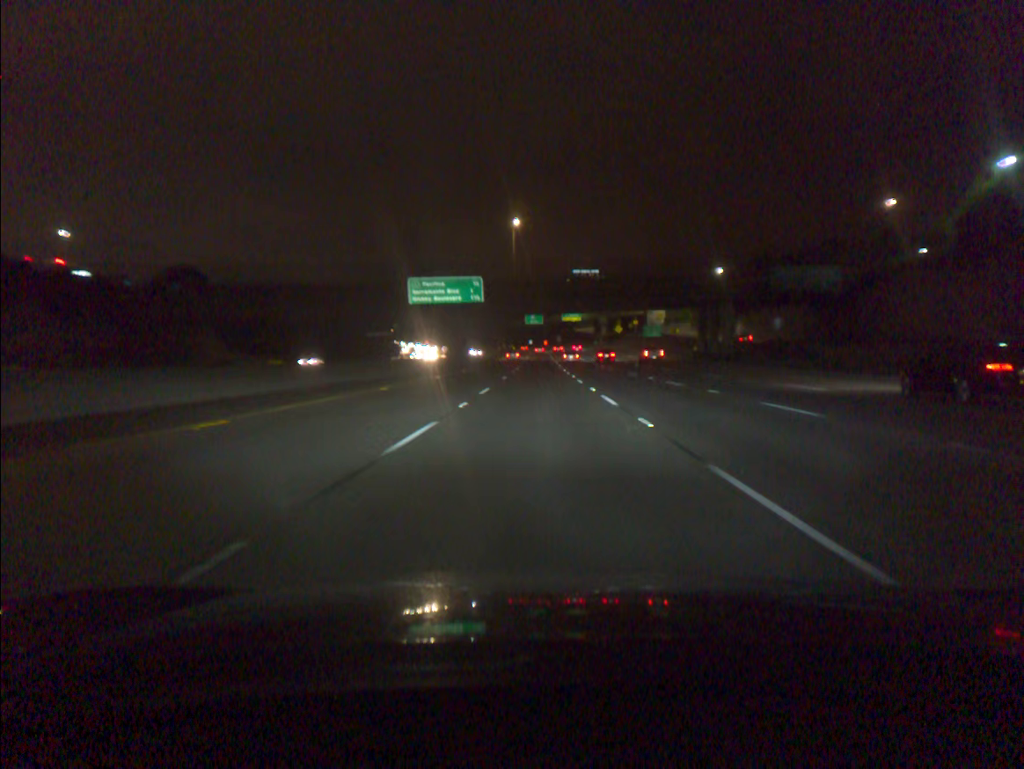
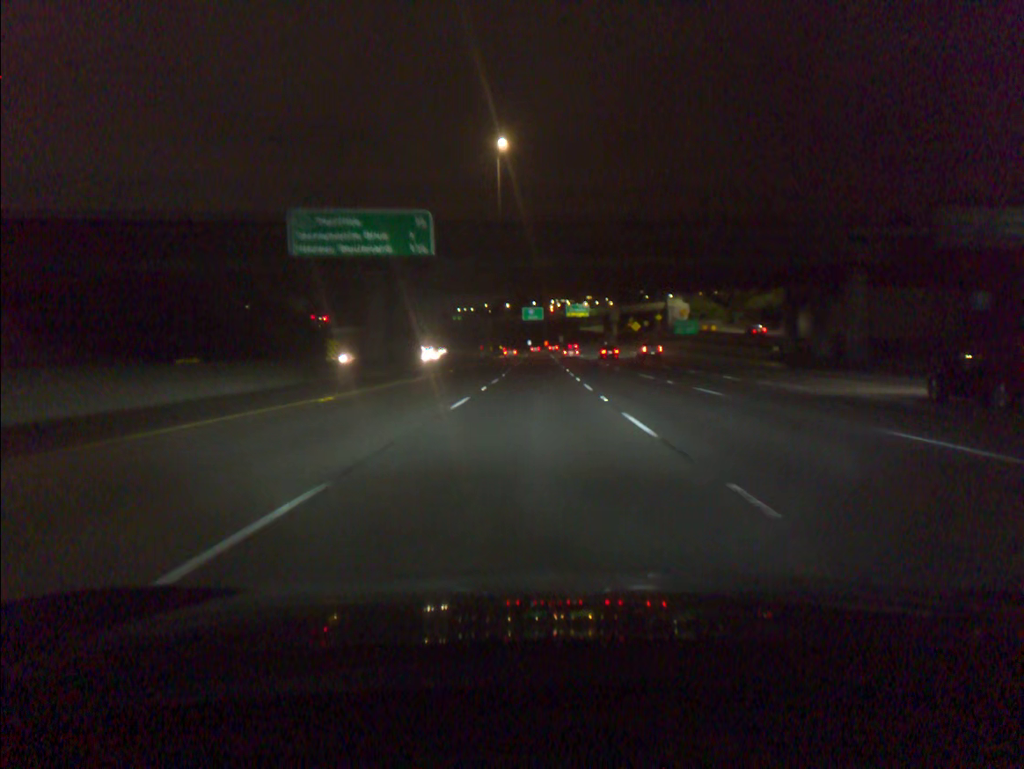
(+0.1, +36.2) m; 0°
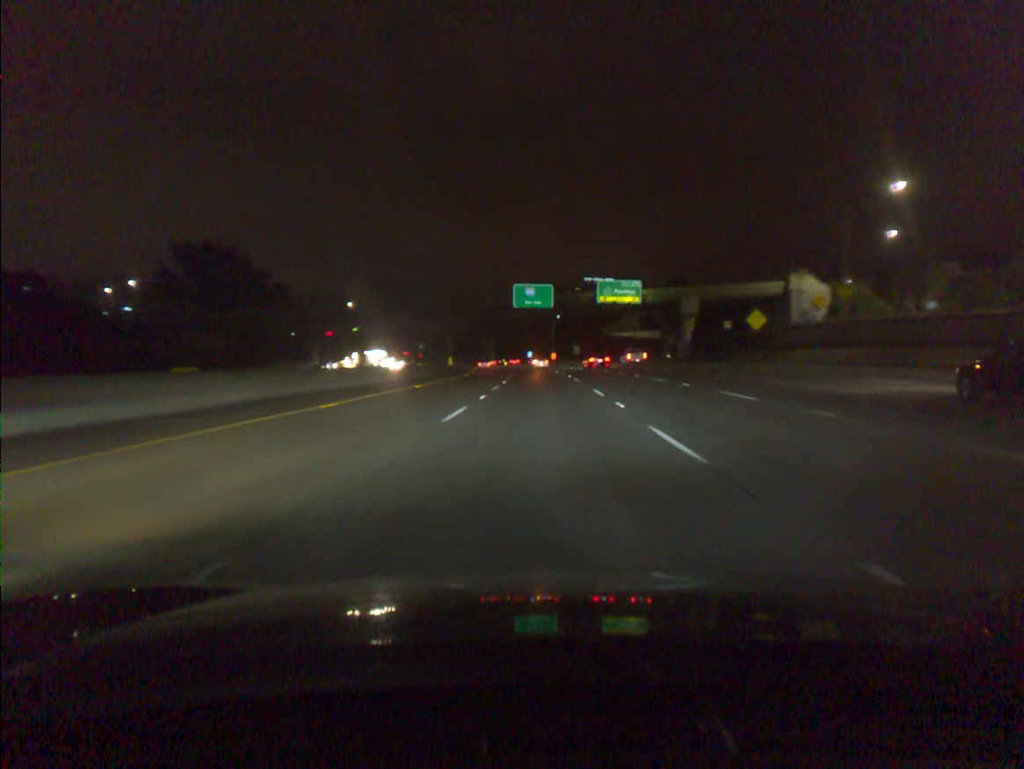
(-0.3, +90.4) m; 0°
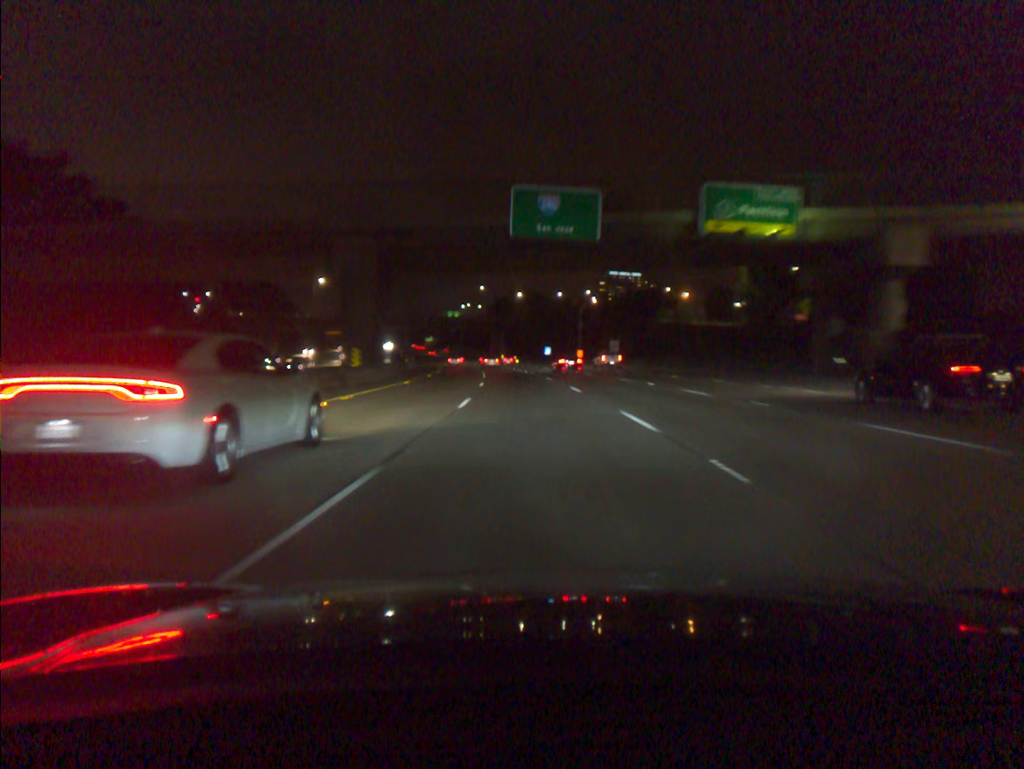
(-0.4, +54.6) m; -1°
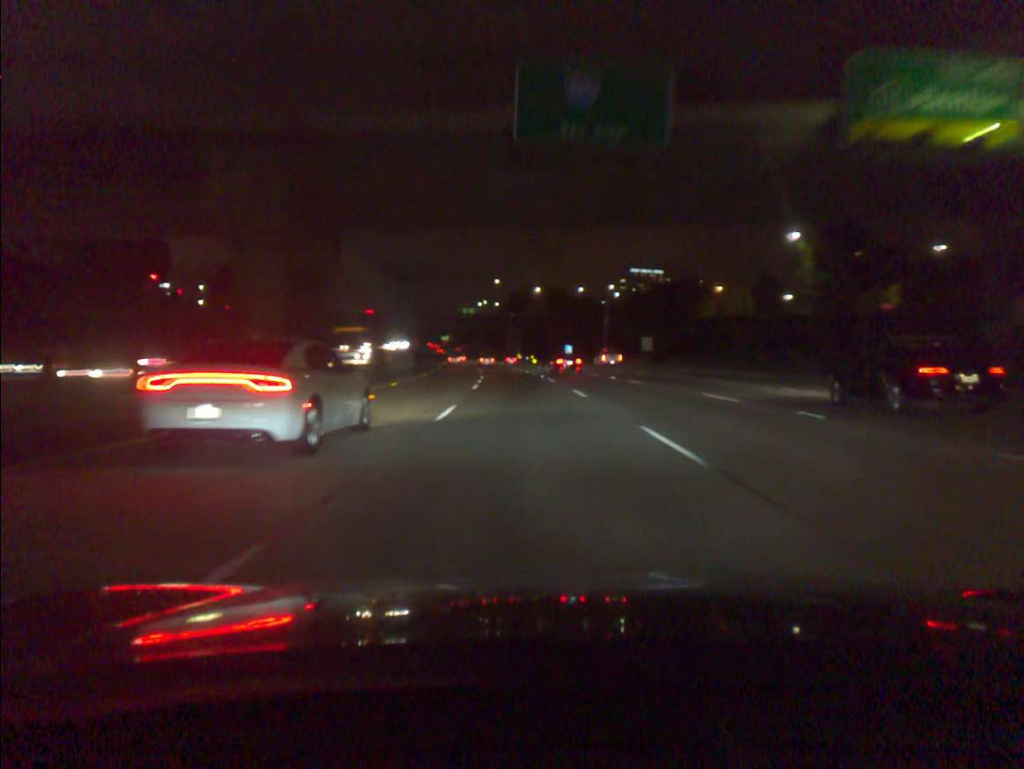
(-0.2, +18.3) m; -1°
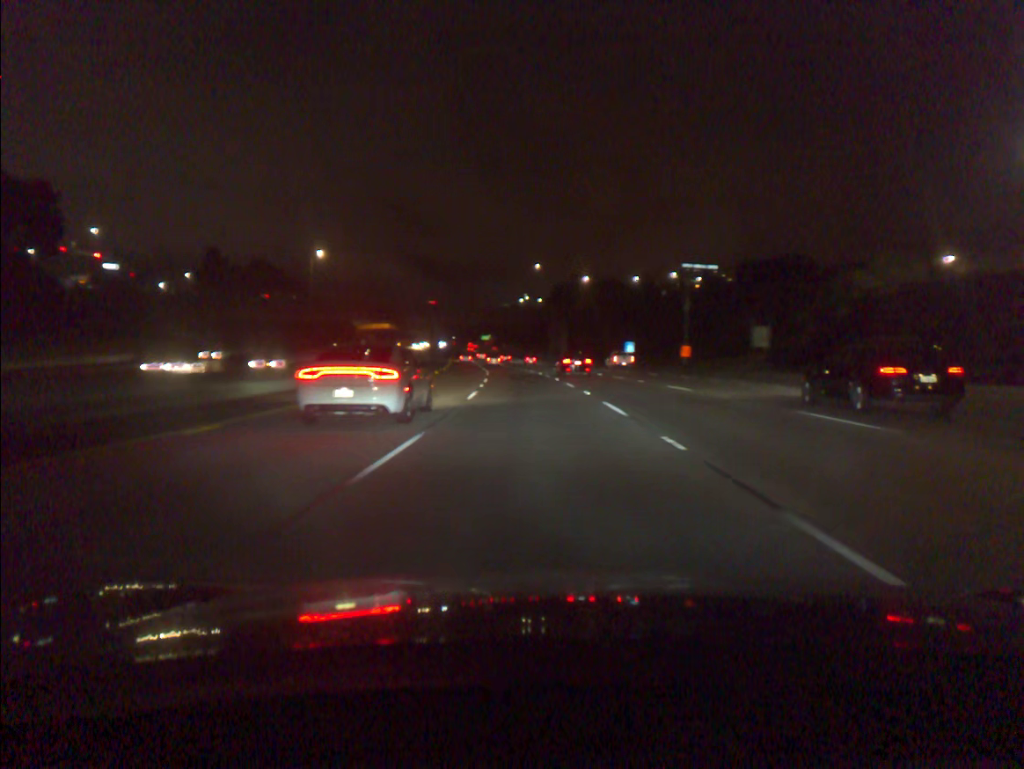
(-1.0, +36.6) m; -3°
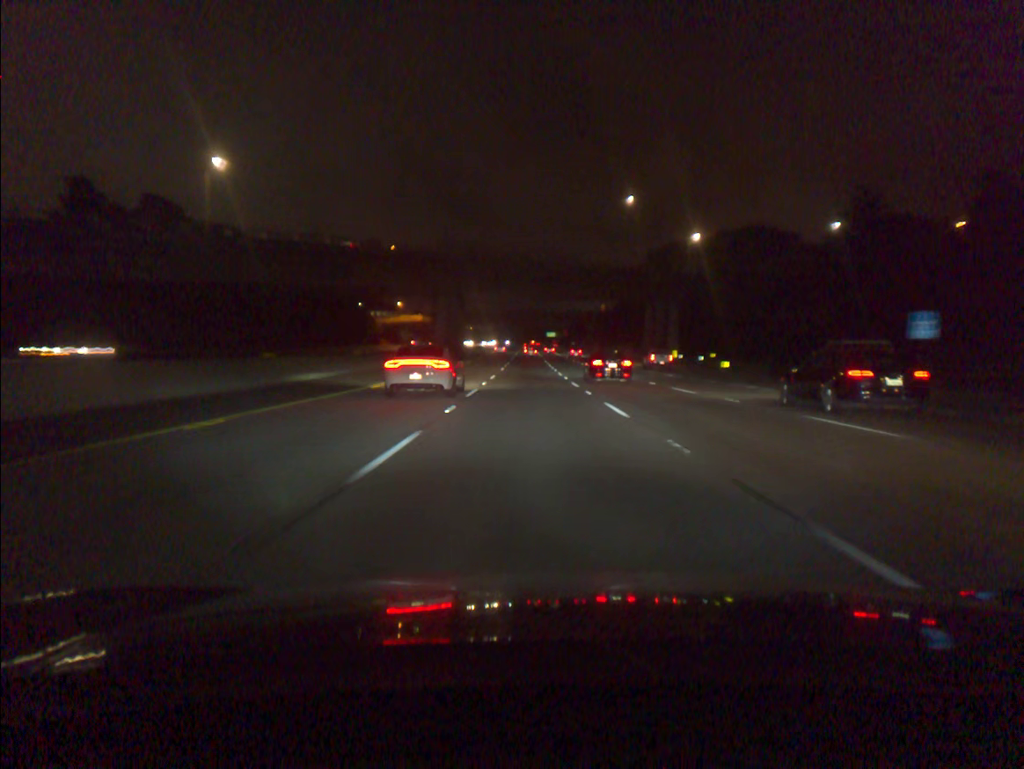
(-3.5, +73.1) m; -5°
